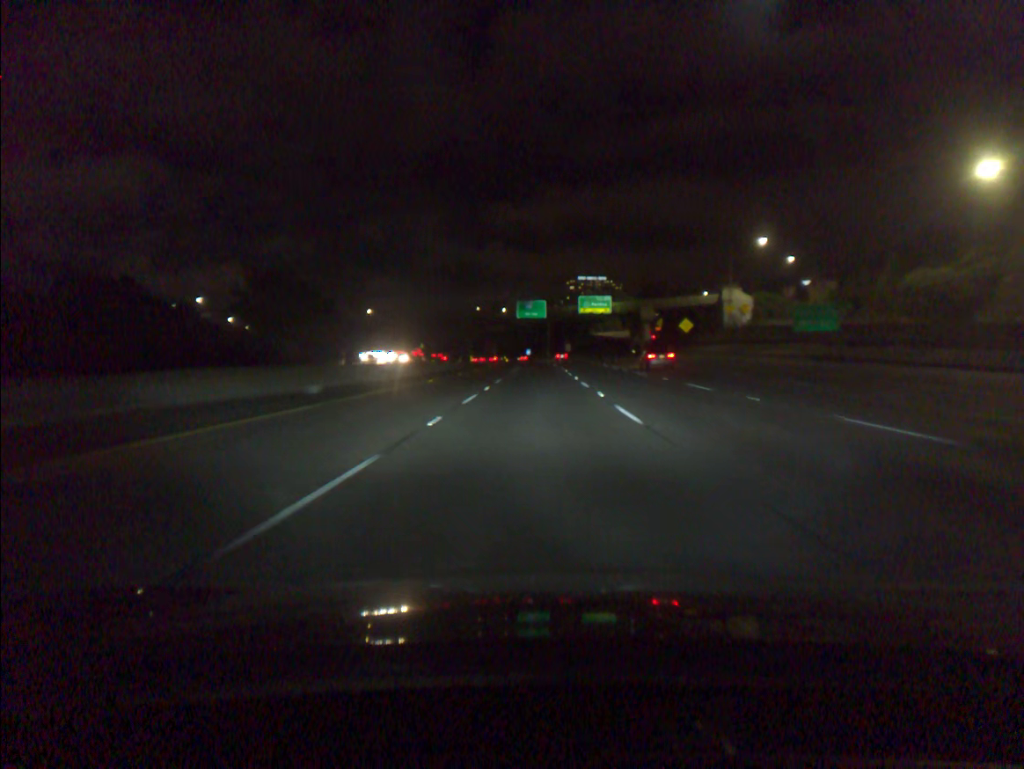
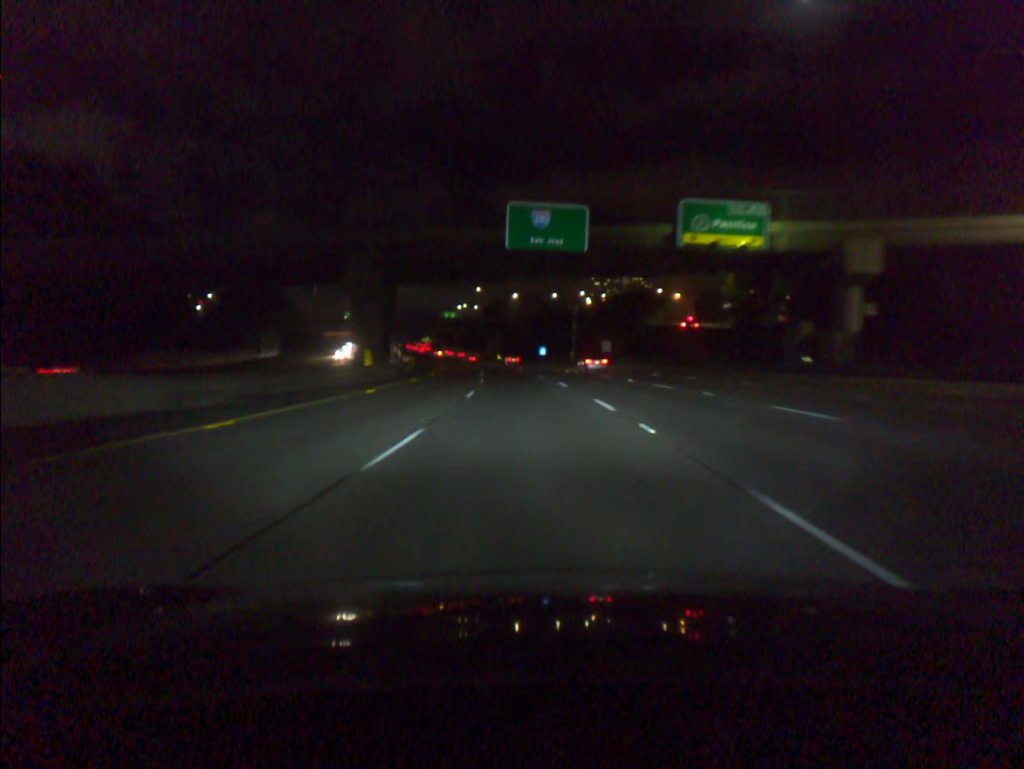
(-0.5, +84.1) m; -1°
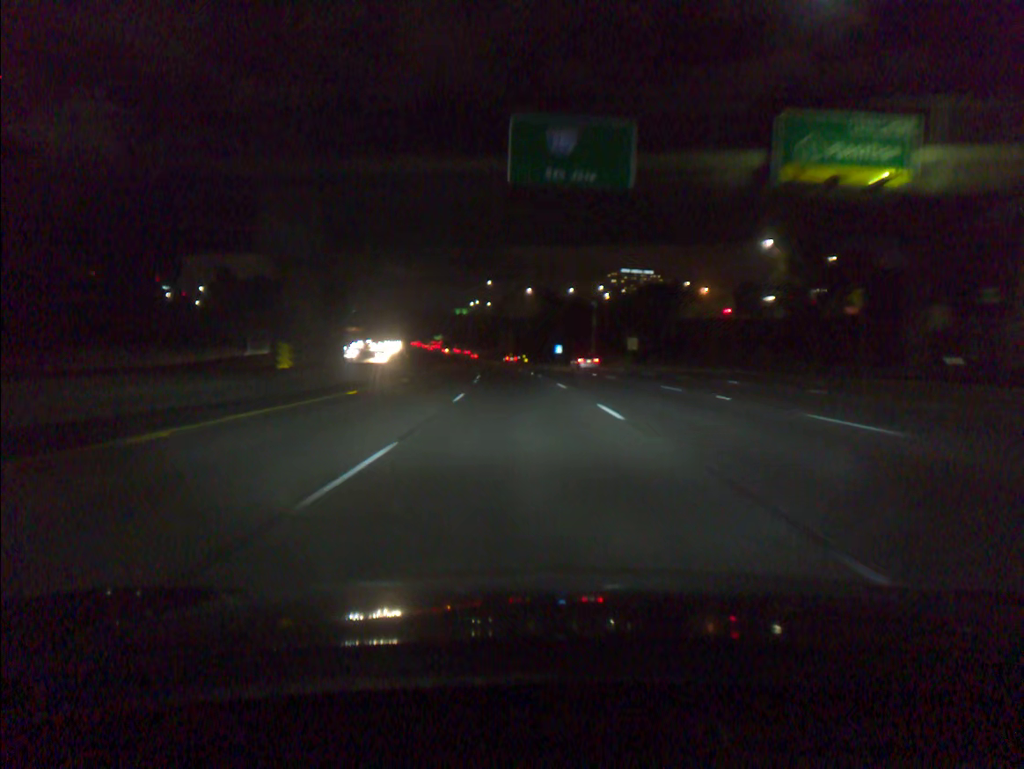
(-0.1, +16.9) m; -1°
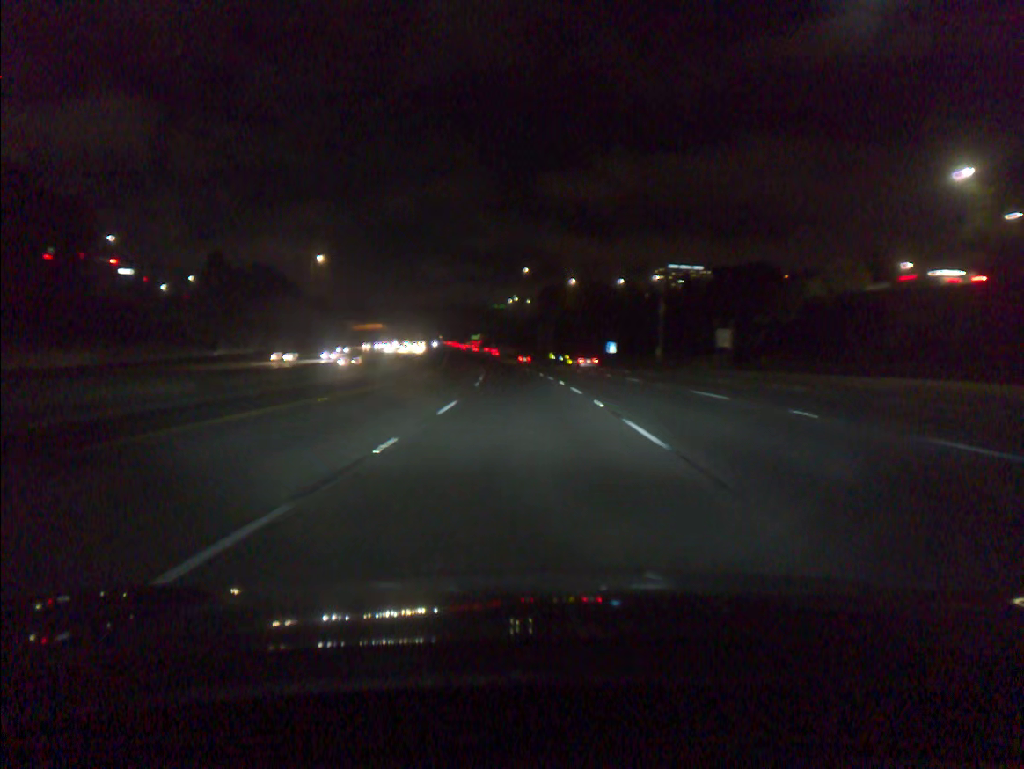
(-0.9, +33.9) m; -3°
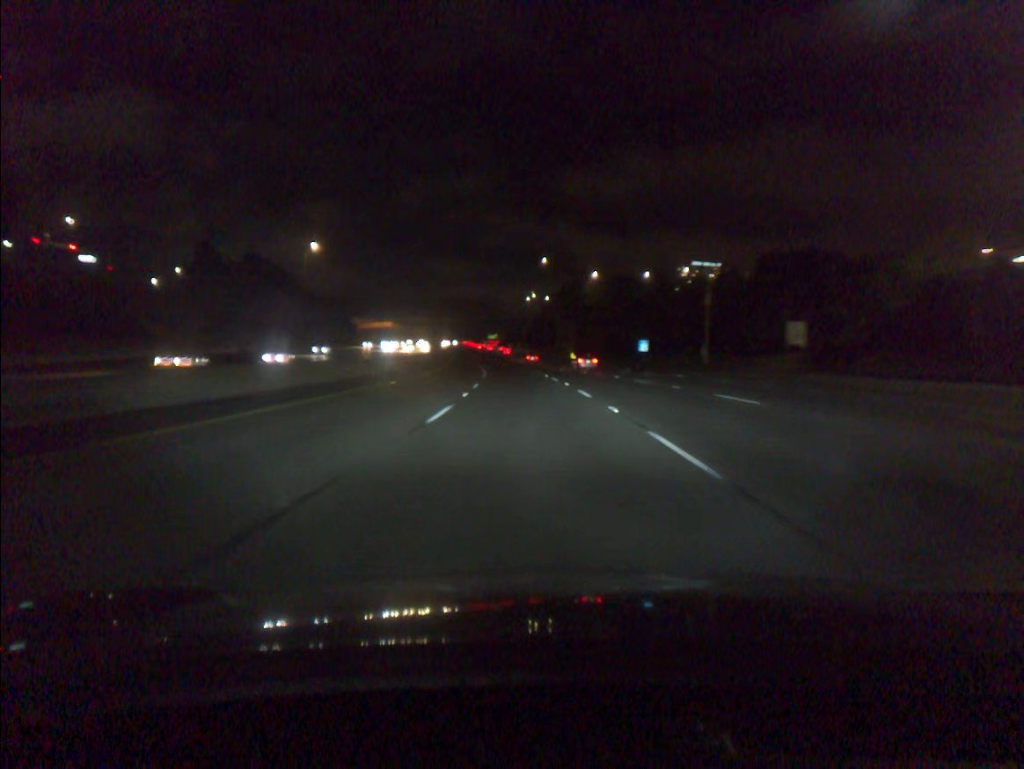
(-0.2, +17.0) m; -1°
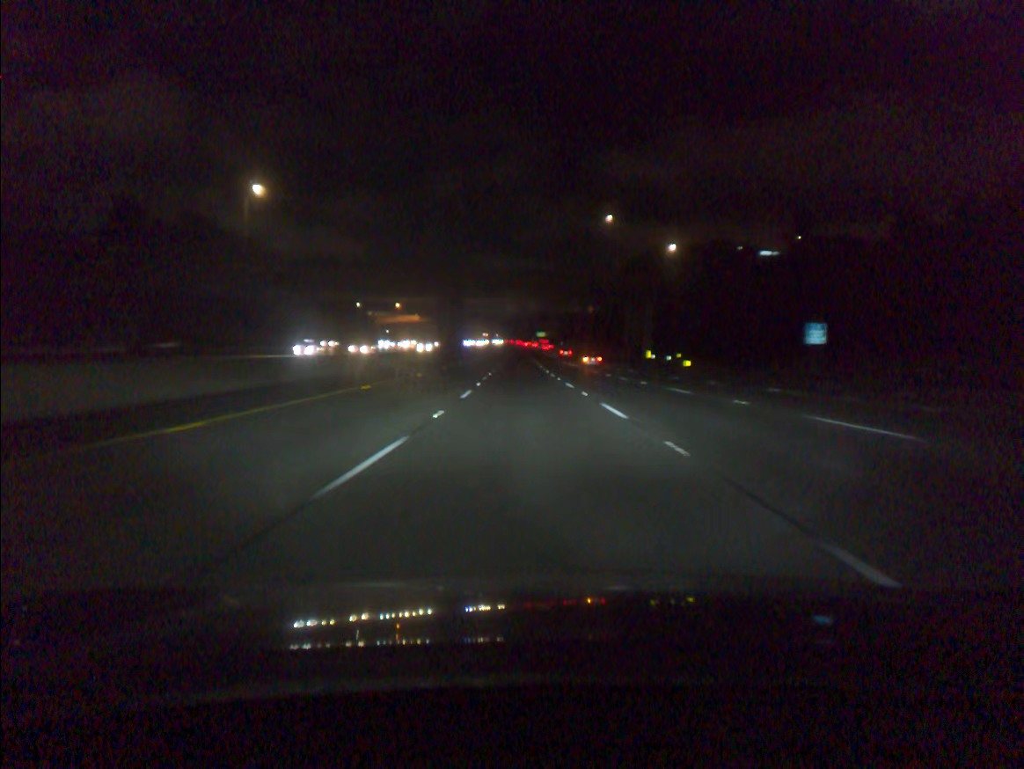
(-1.6, +50.9) m; -4°
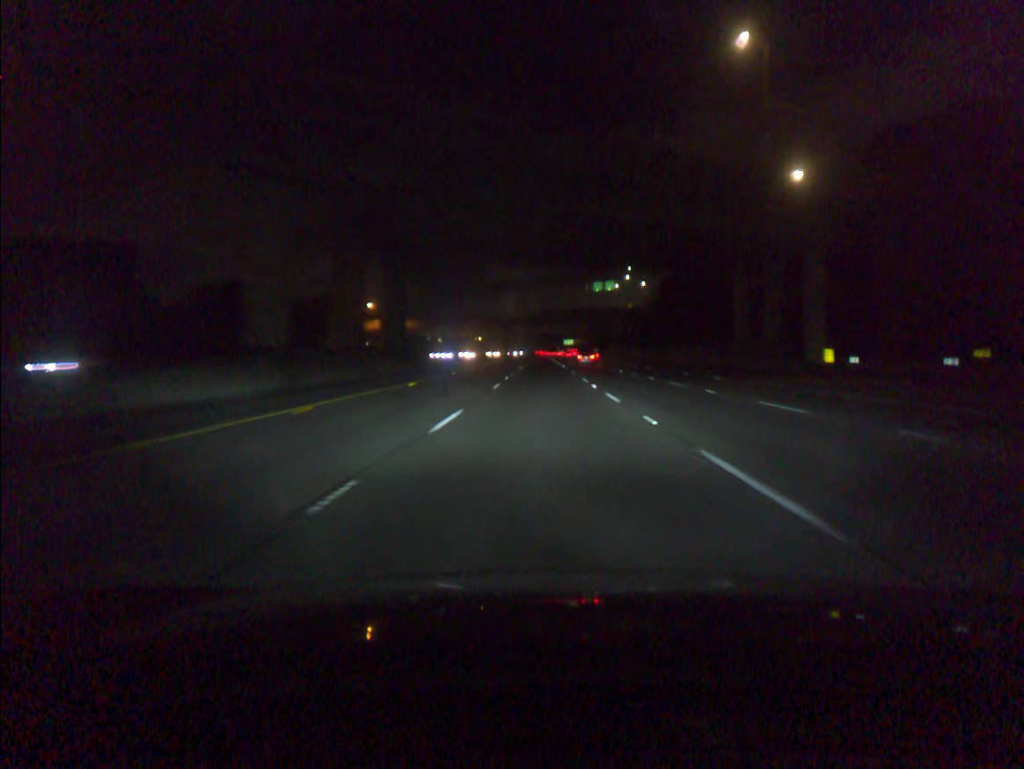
(-1.8, +67.9) m; -2°
